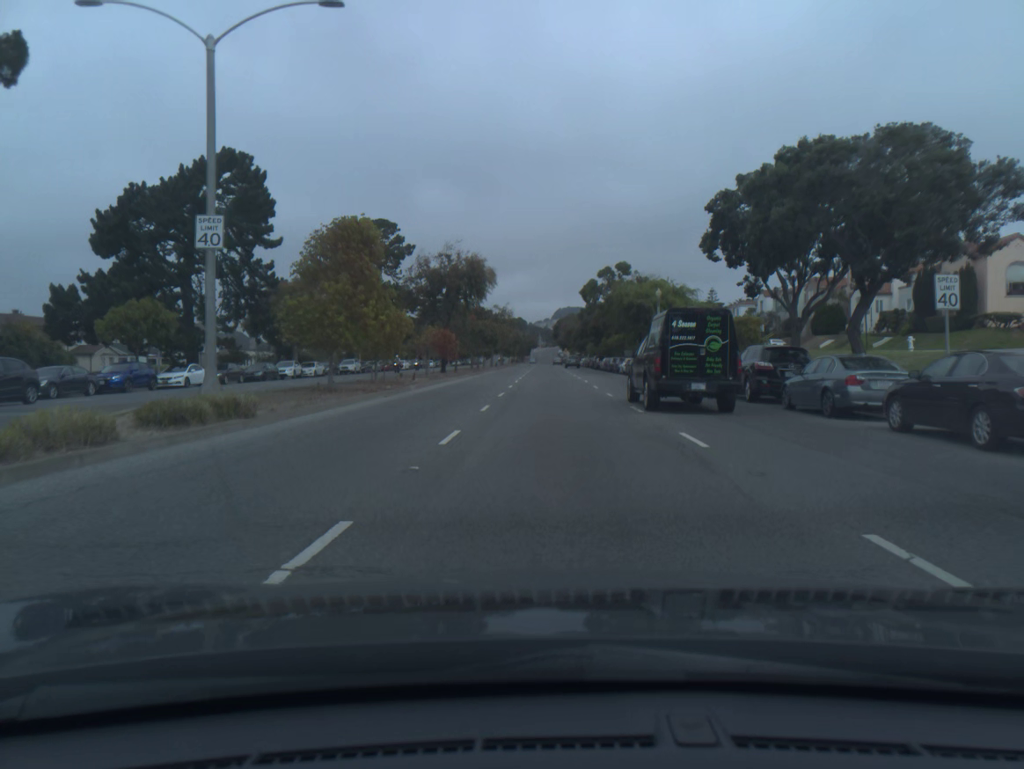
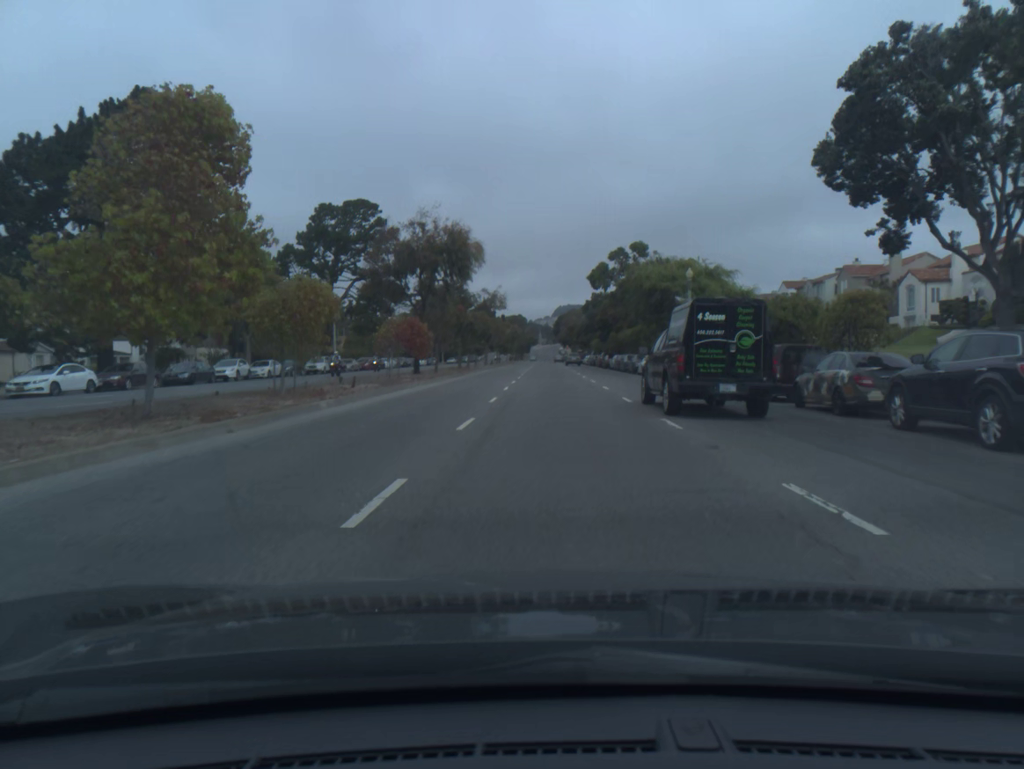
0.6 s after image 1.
(0.0, +12.6) m; 0°
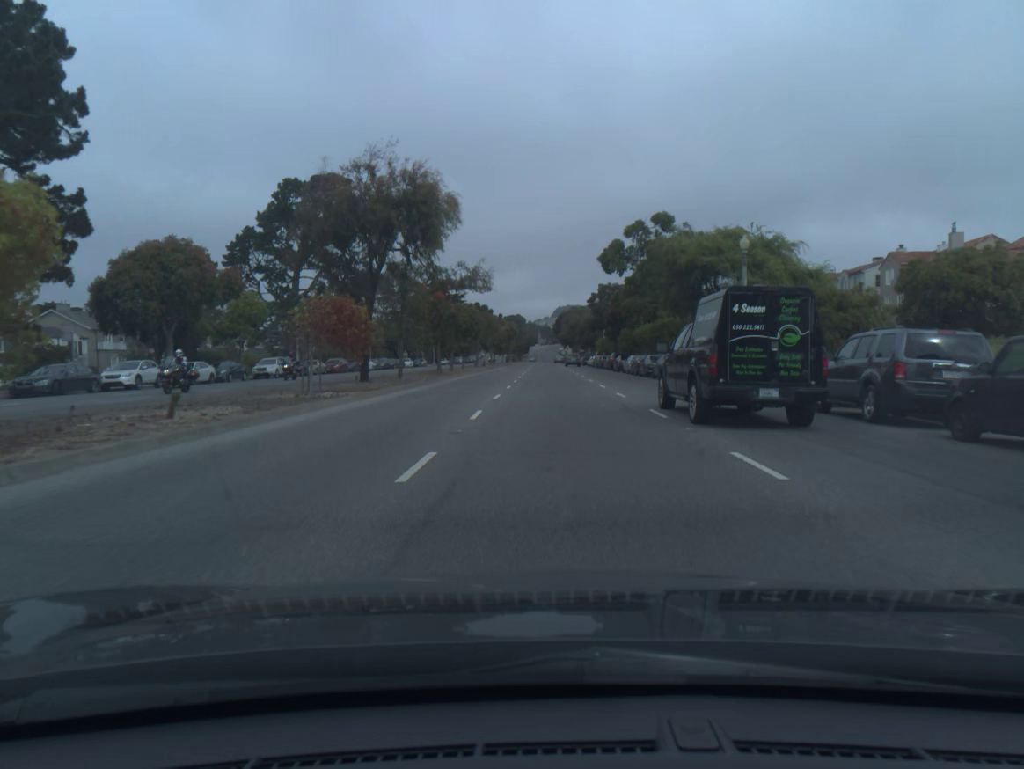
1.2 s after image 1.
(0.0, +12.8) m; 0°
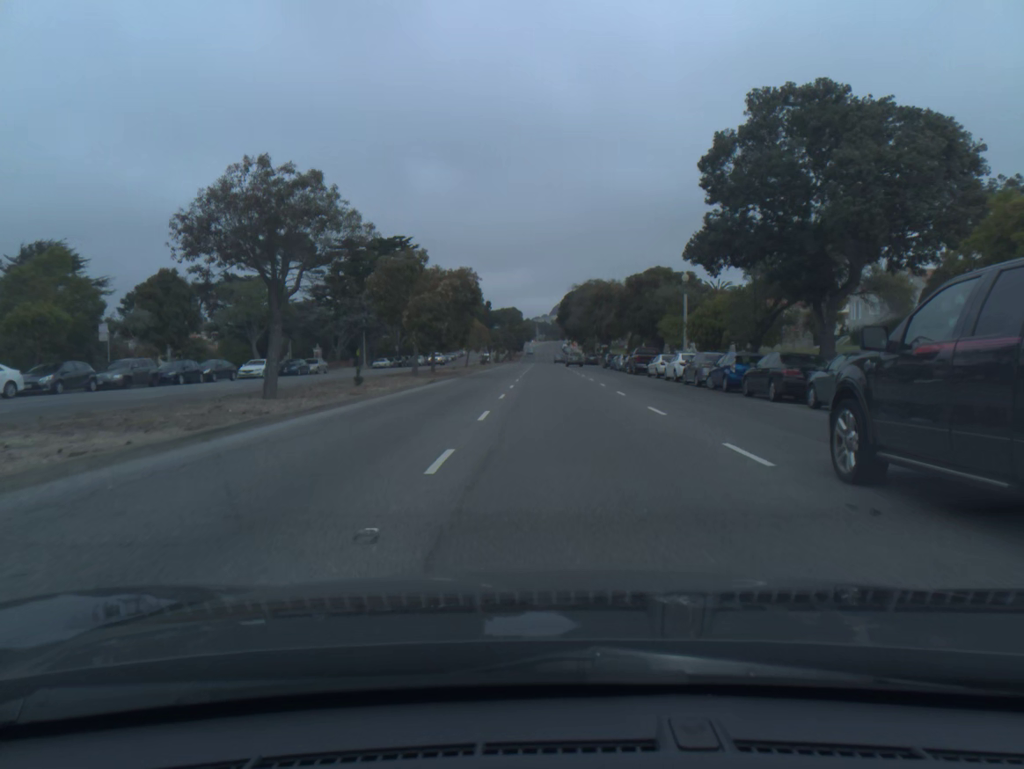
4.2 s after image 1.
(+0.1, +64.5) m; 0°
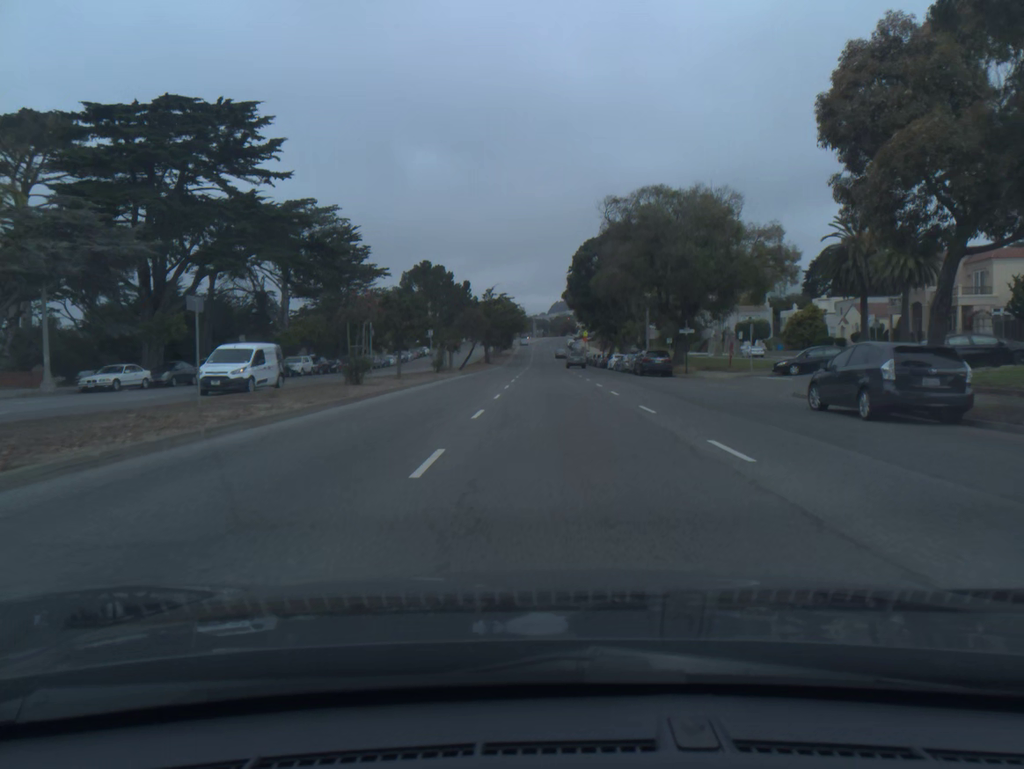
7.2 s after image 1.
(+0.3, +65.2) m; 0°
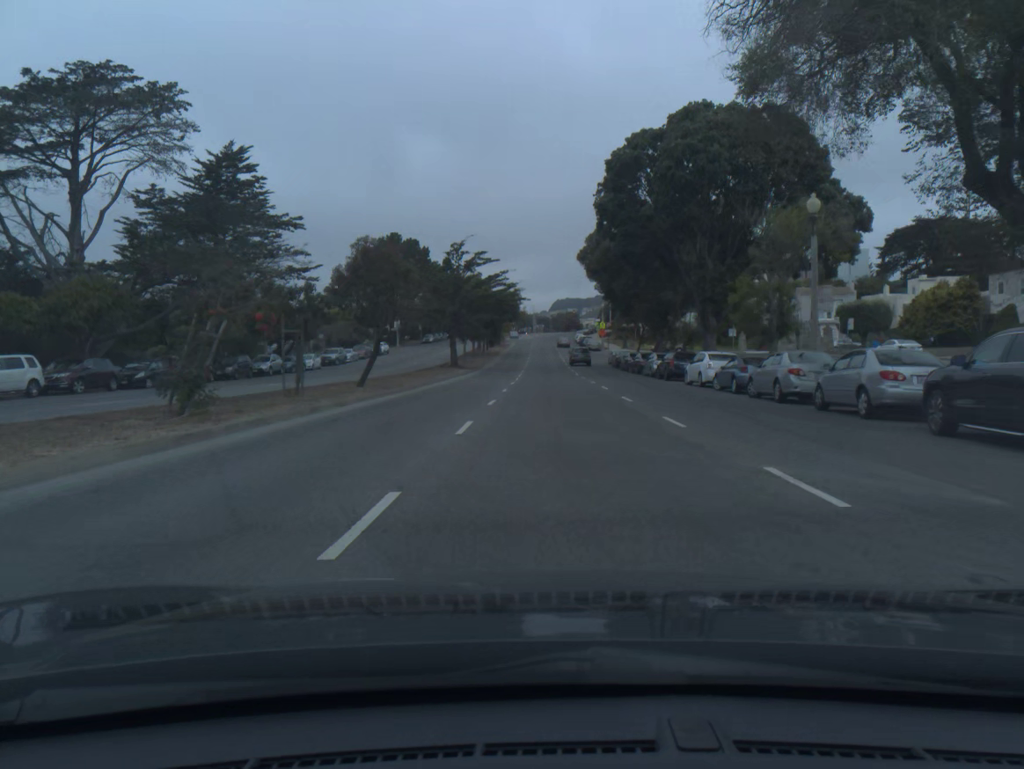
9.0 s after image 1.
(0.0, +38.8) m; 0°
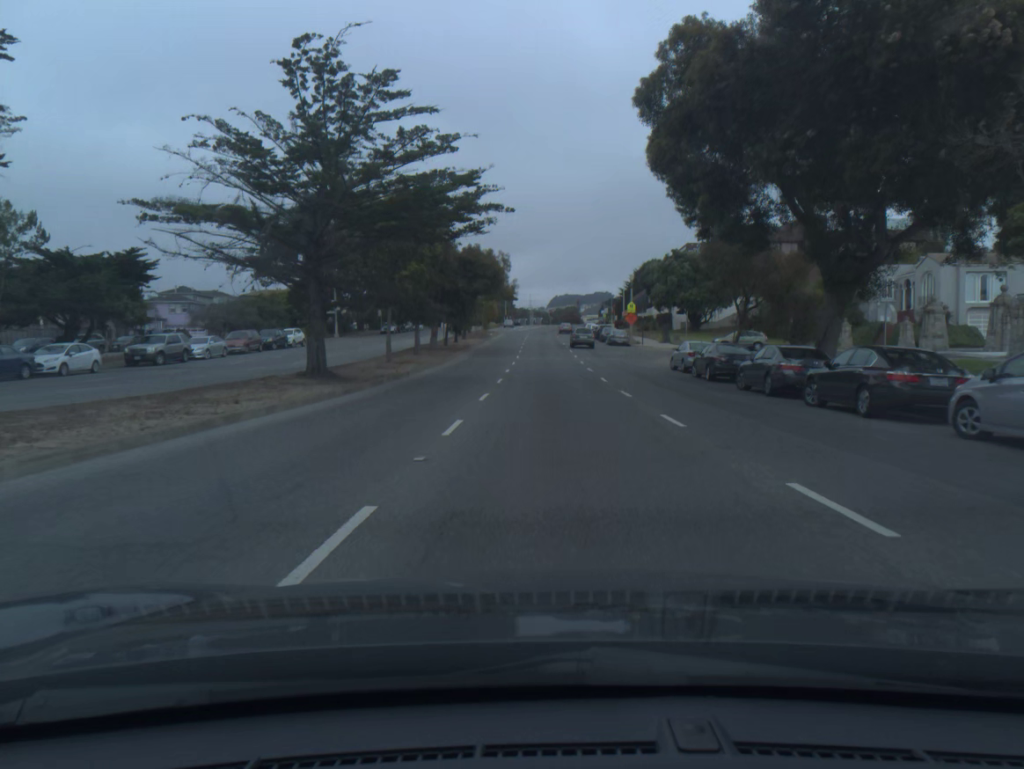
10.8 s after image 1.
(0.0, +37.3) m; 0°
